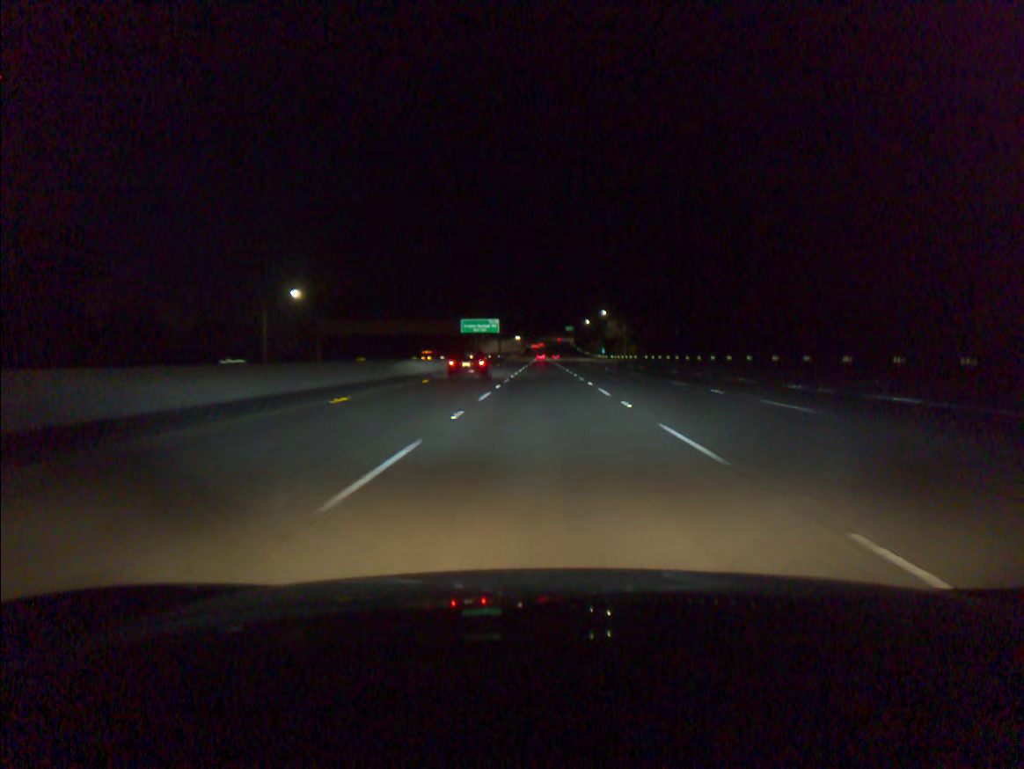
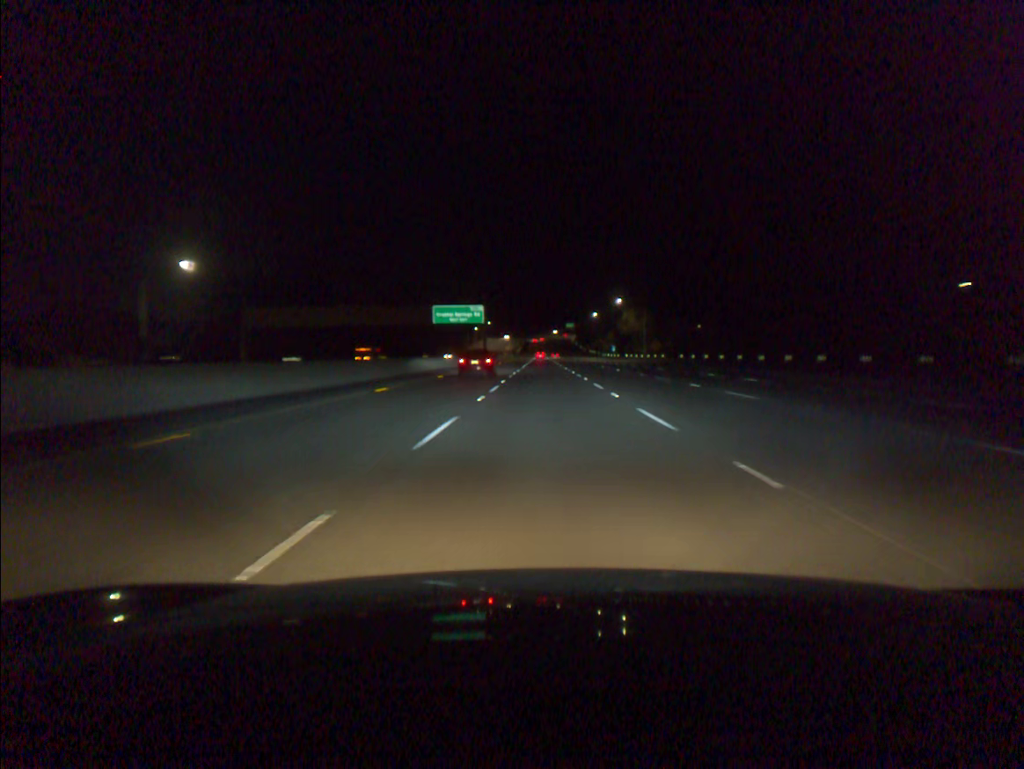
(0.0, +38.8) m; 0°
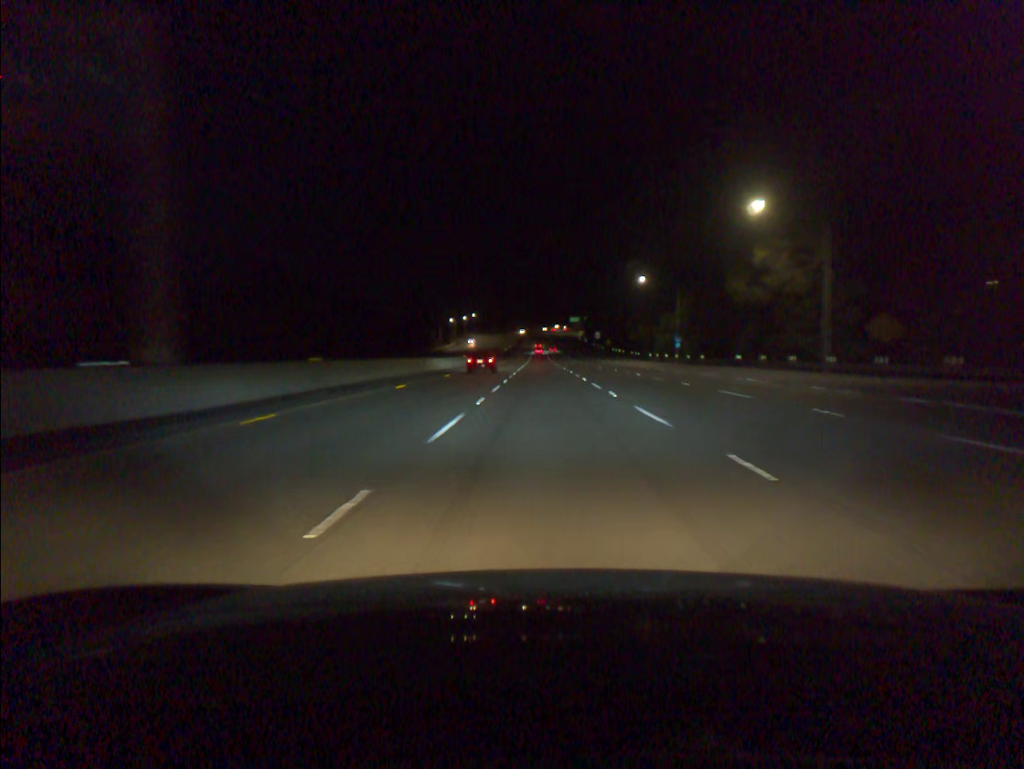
(-0.1, +98.9) m; 0°
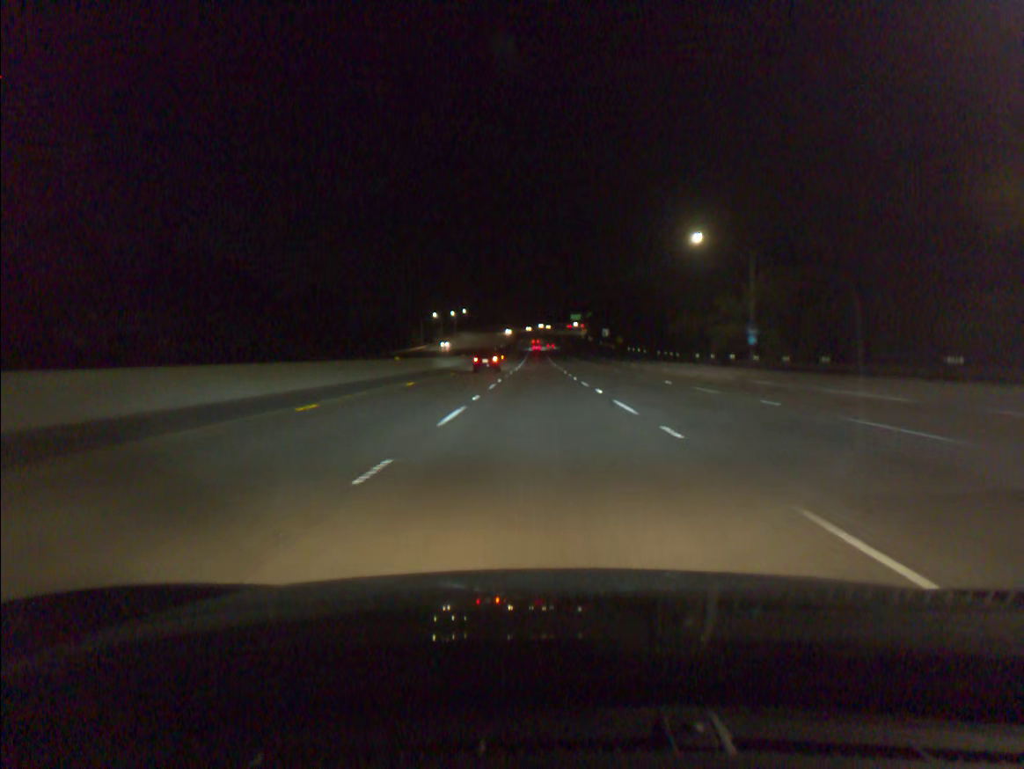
(+0.1, +40.1) m; 0°
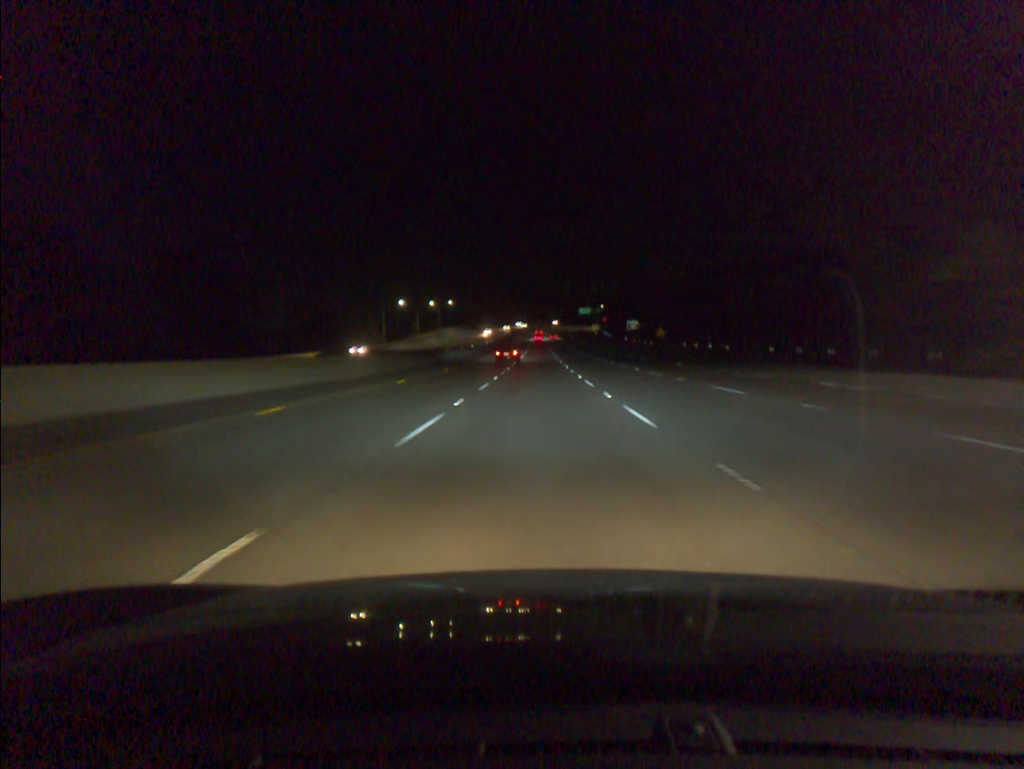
(-0.1, +60.5) m; 0°
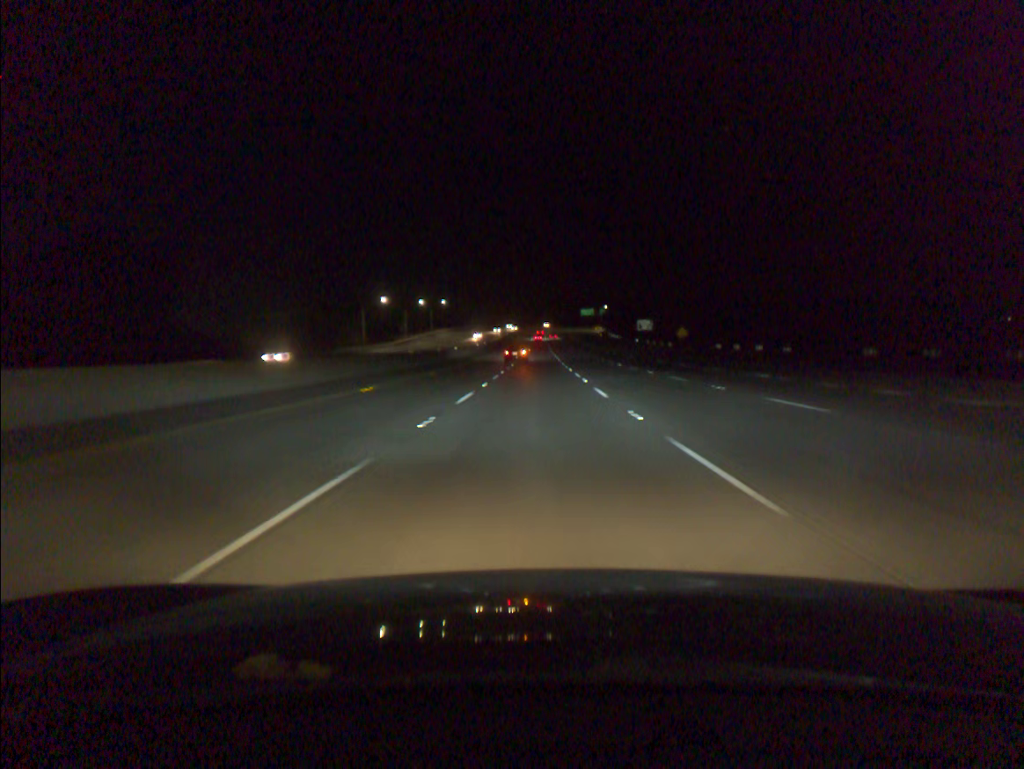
(0.0, +20.3) m; 0°
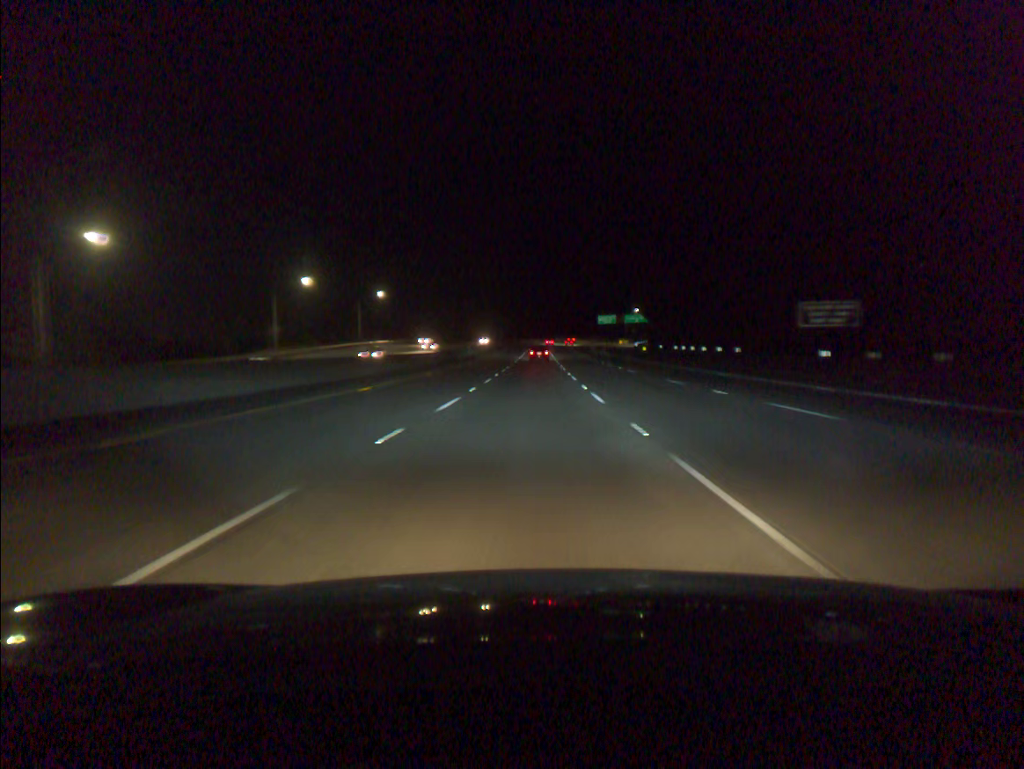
(+0.1, +101.5) m; 0°
